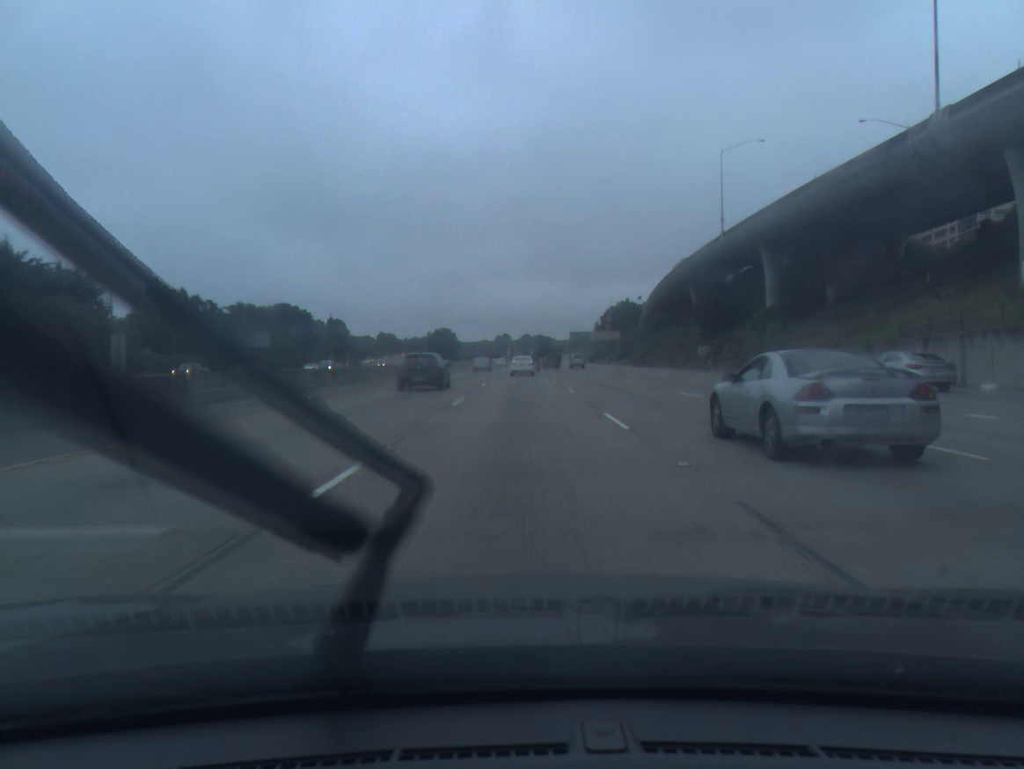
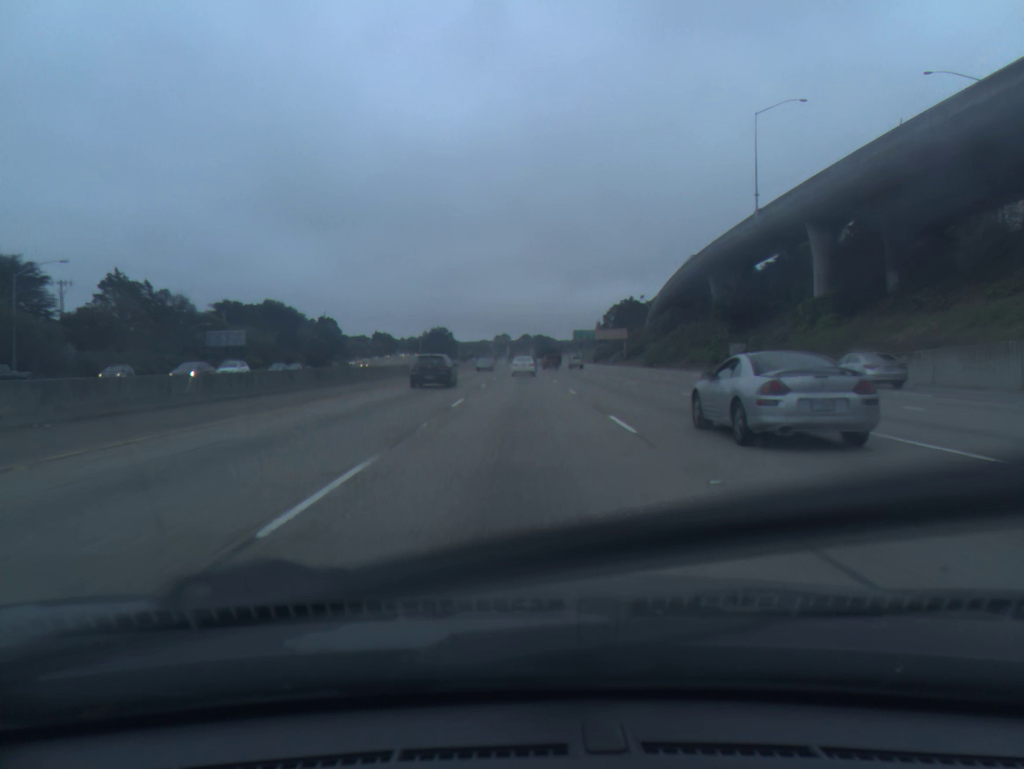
(0.0, +15.1) m; 0°
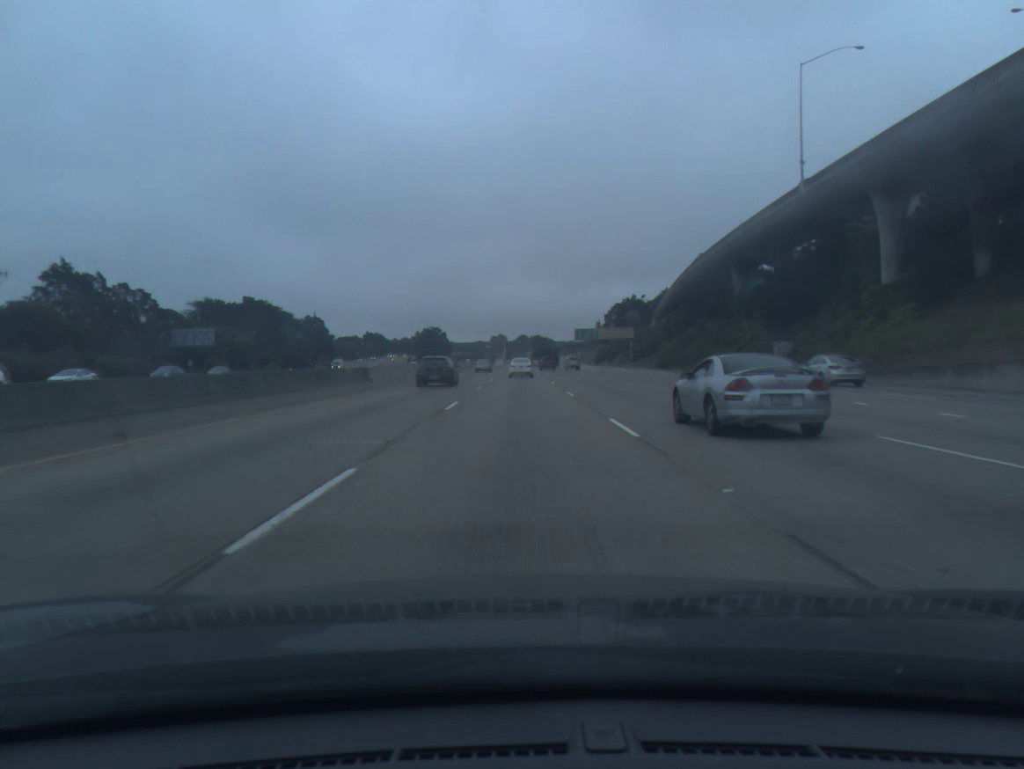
(0.0, +15.1) m; 0°
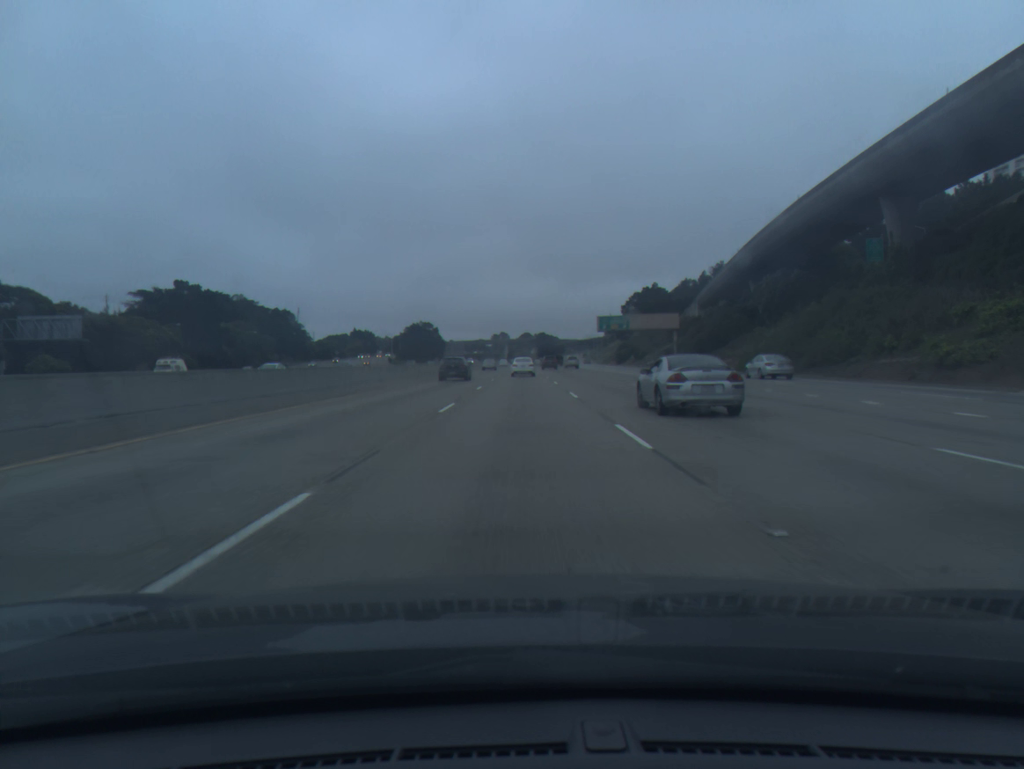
(+0.1, +45.6) m; 0°
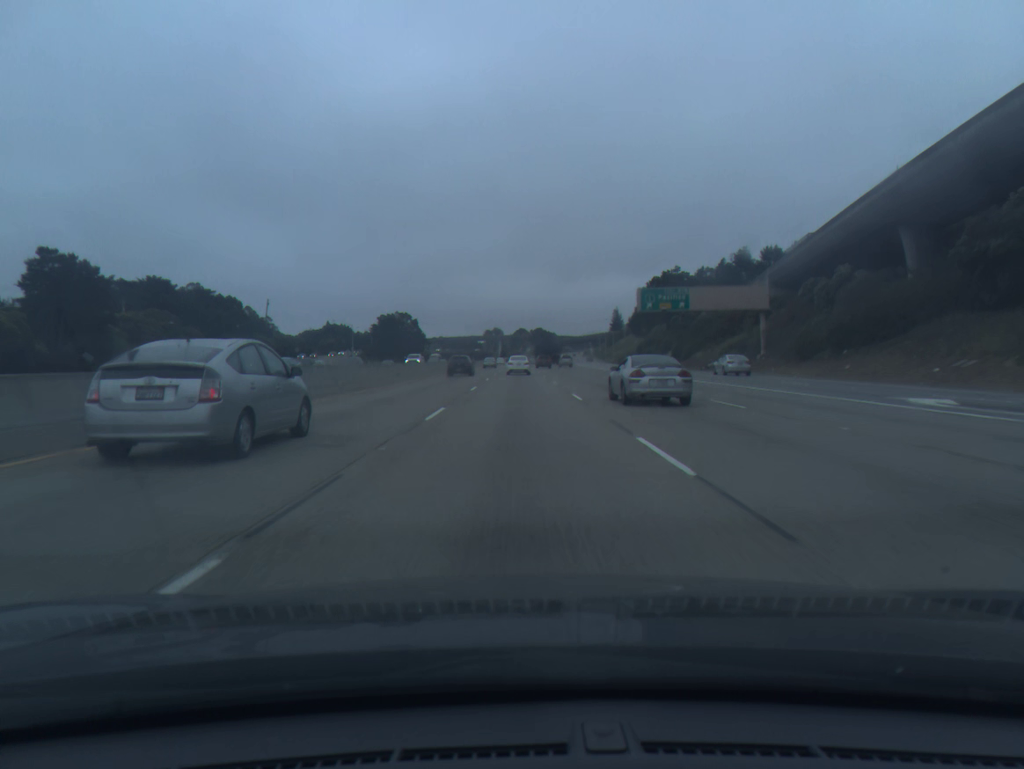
(0.0, +46.1) m; 0°
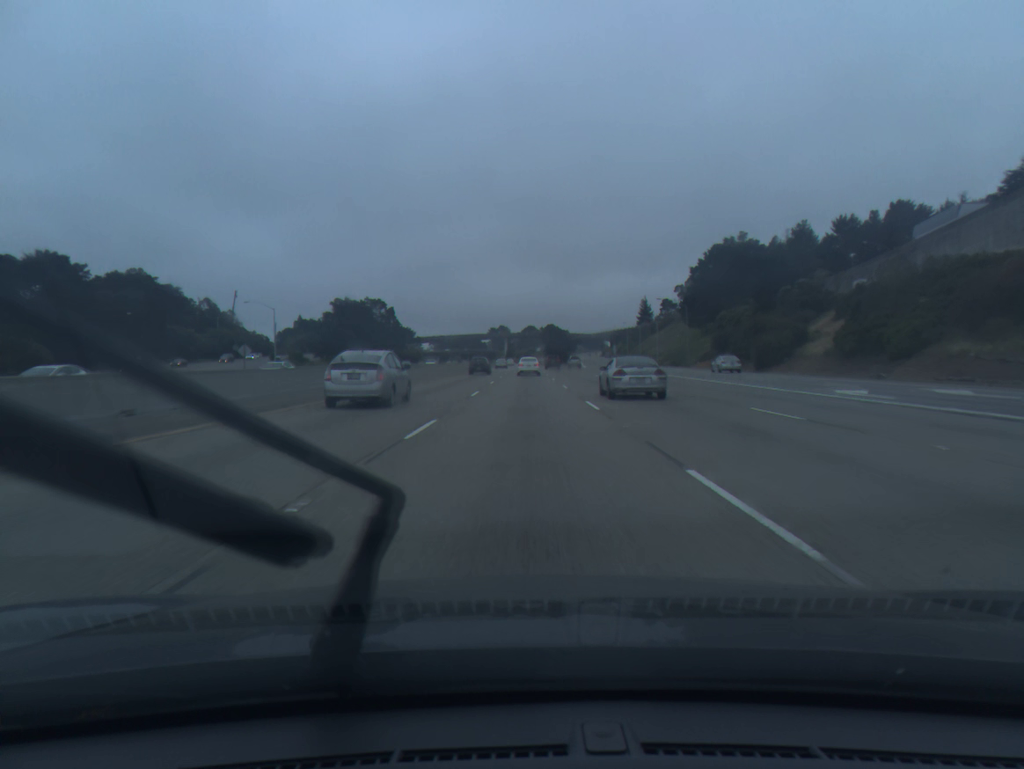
(-0.1, +62.0) m; 0°
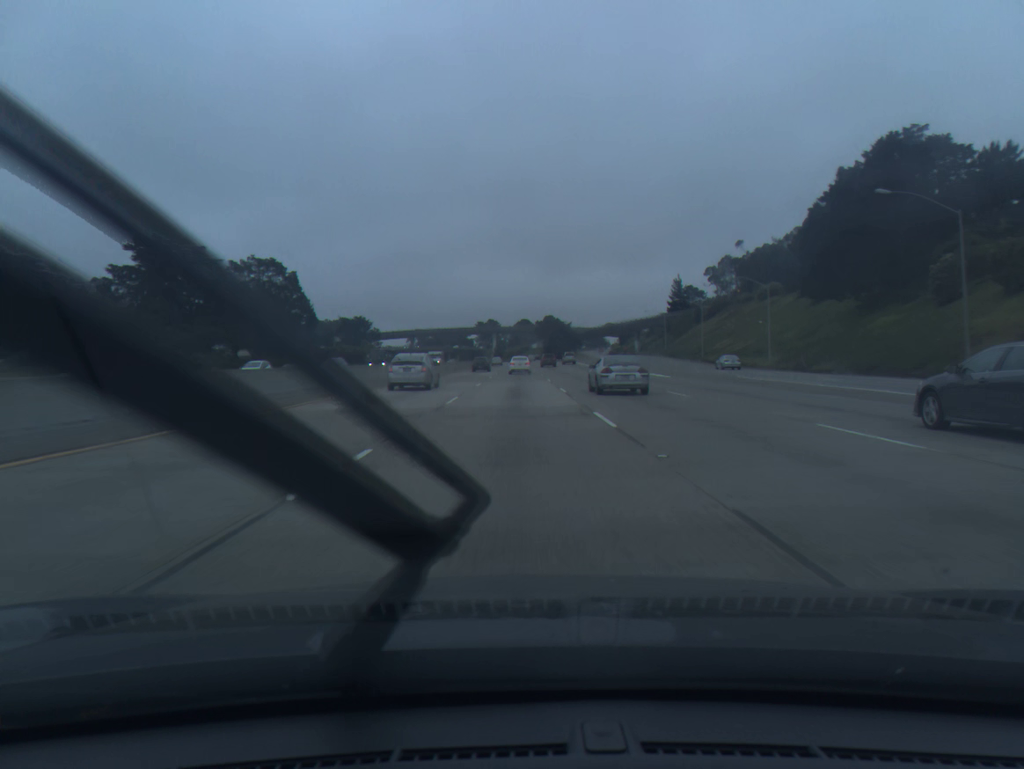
(+0.5, +78.5) m; 0°
